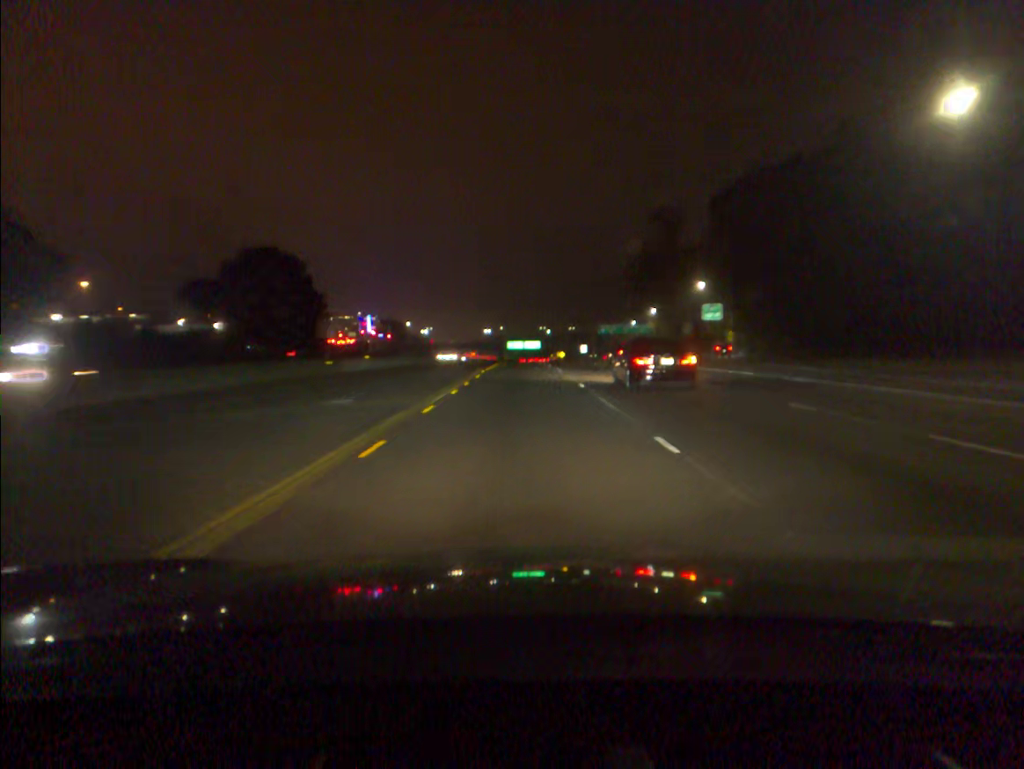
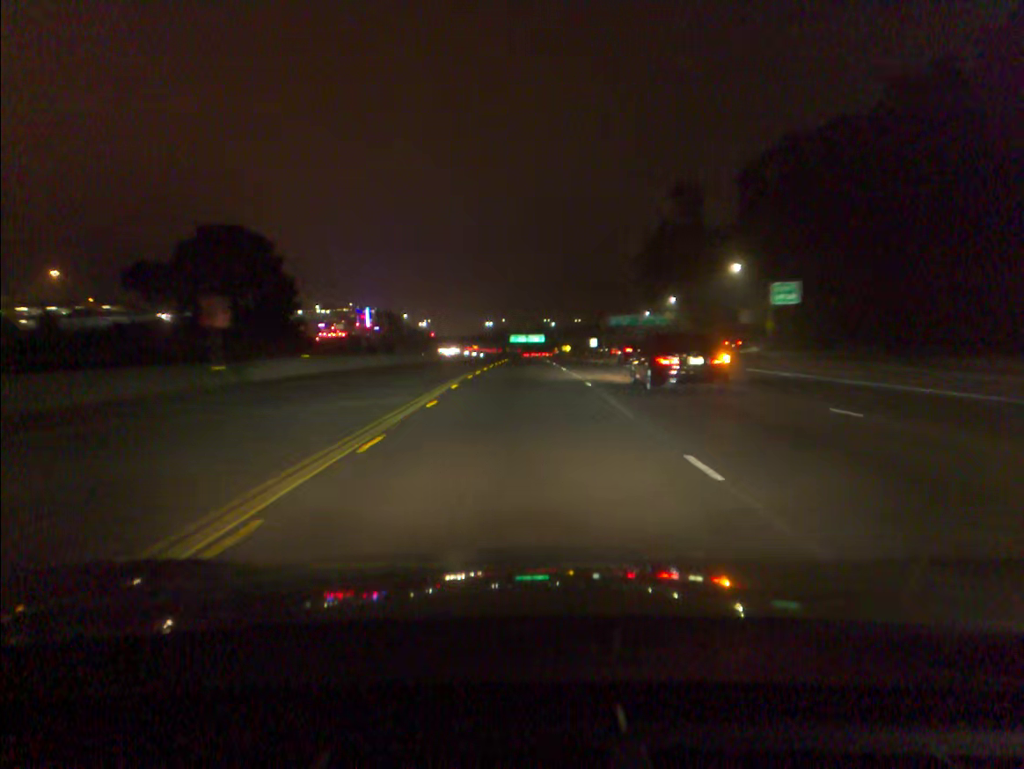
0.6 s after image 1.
(0.0, +16.7) m; 0°
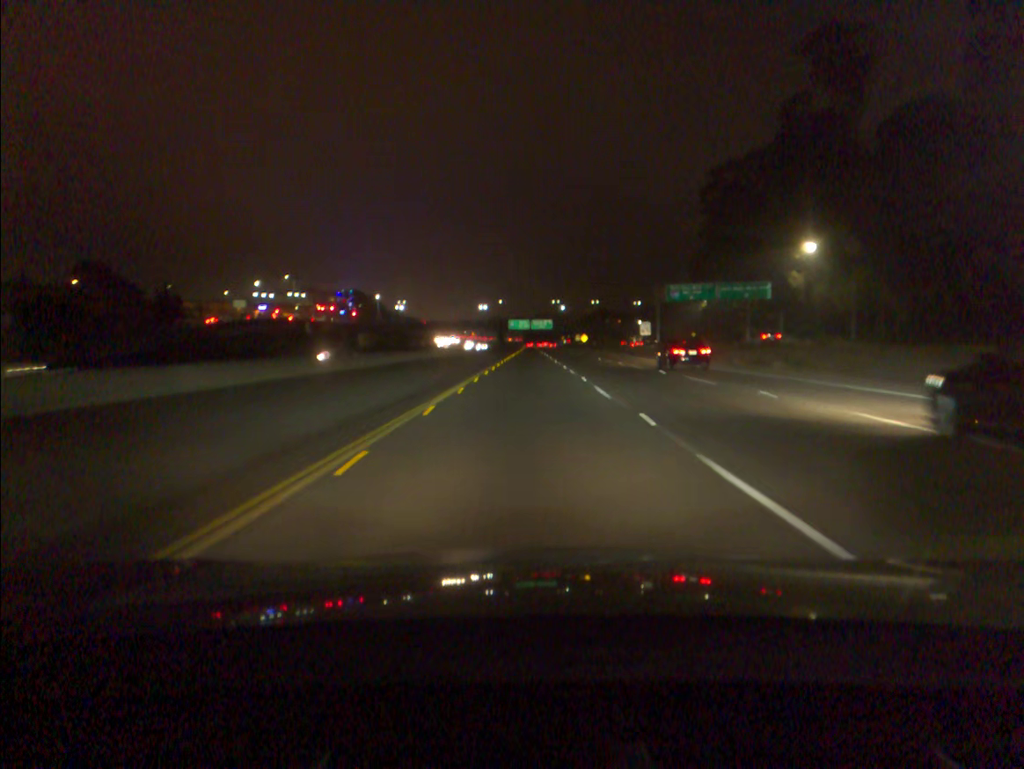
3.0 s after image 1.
(-0.2, +68.5) m; 0°
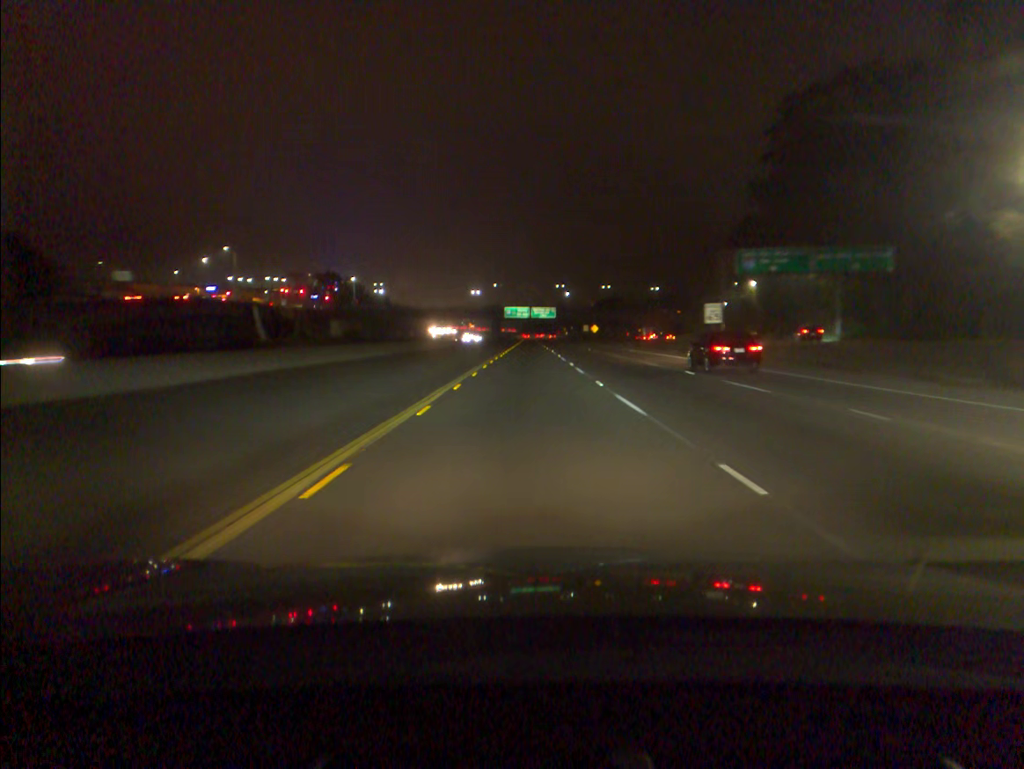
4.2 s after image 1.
(0.0, +35.1) m; 0°
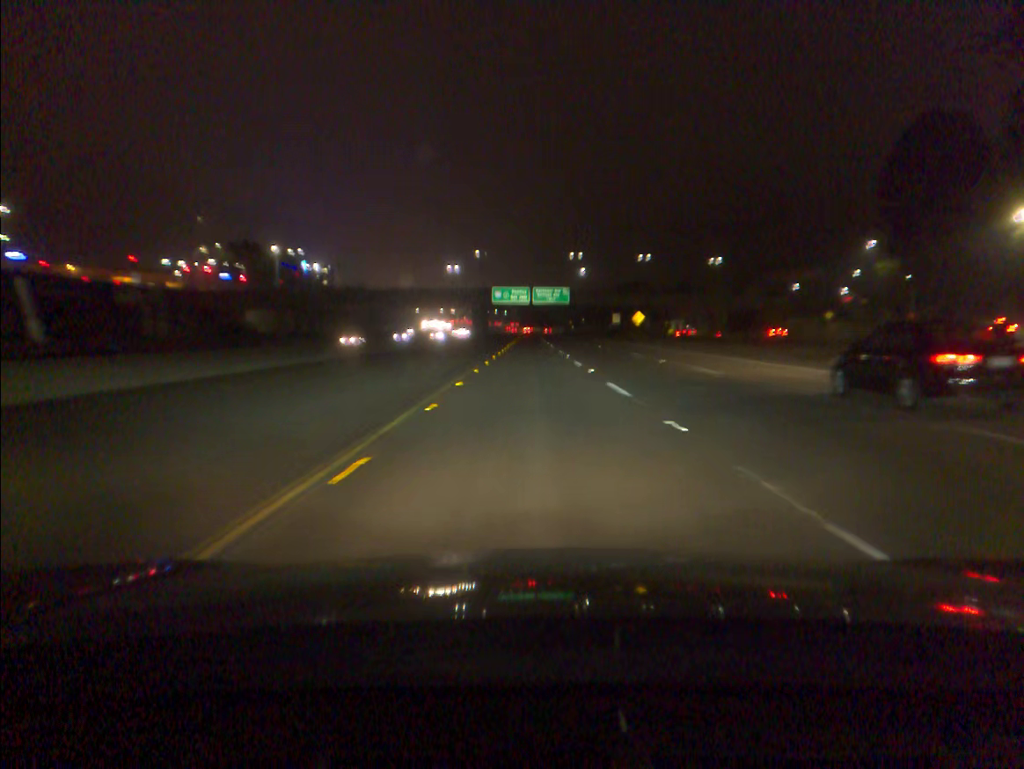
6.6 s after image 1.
(0.0, +71.0) m; 0°
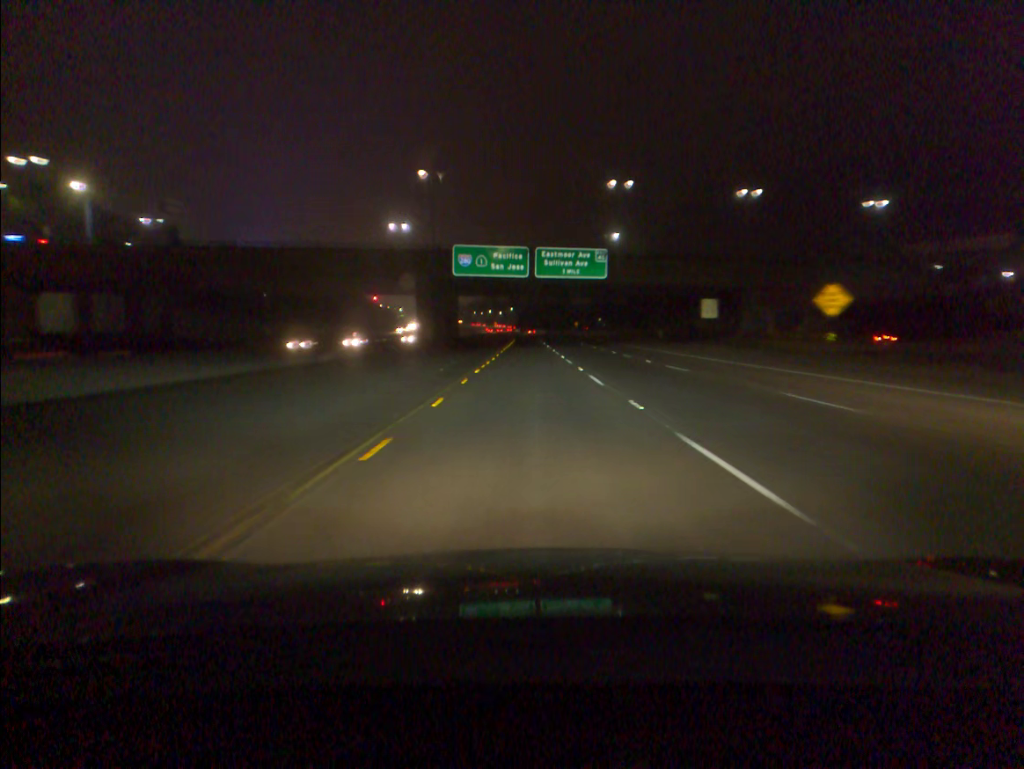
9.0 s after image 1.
(0.0, +70.2) m; 0°
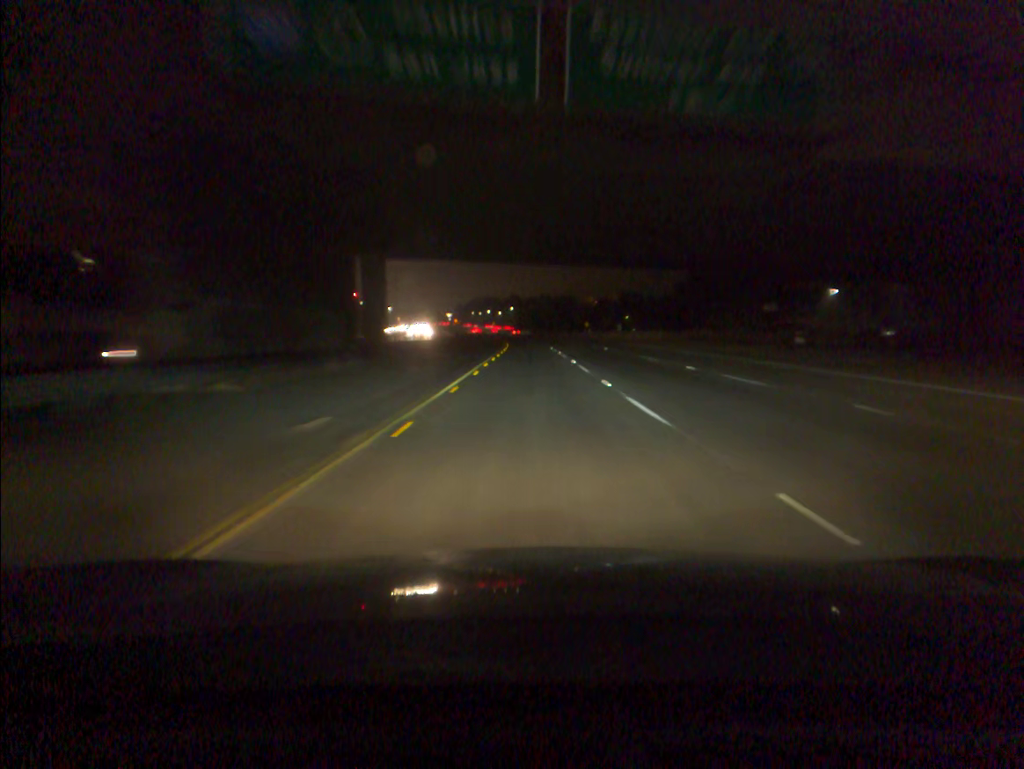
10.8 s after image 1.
(0.0, +52.6) m; 0°
